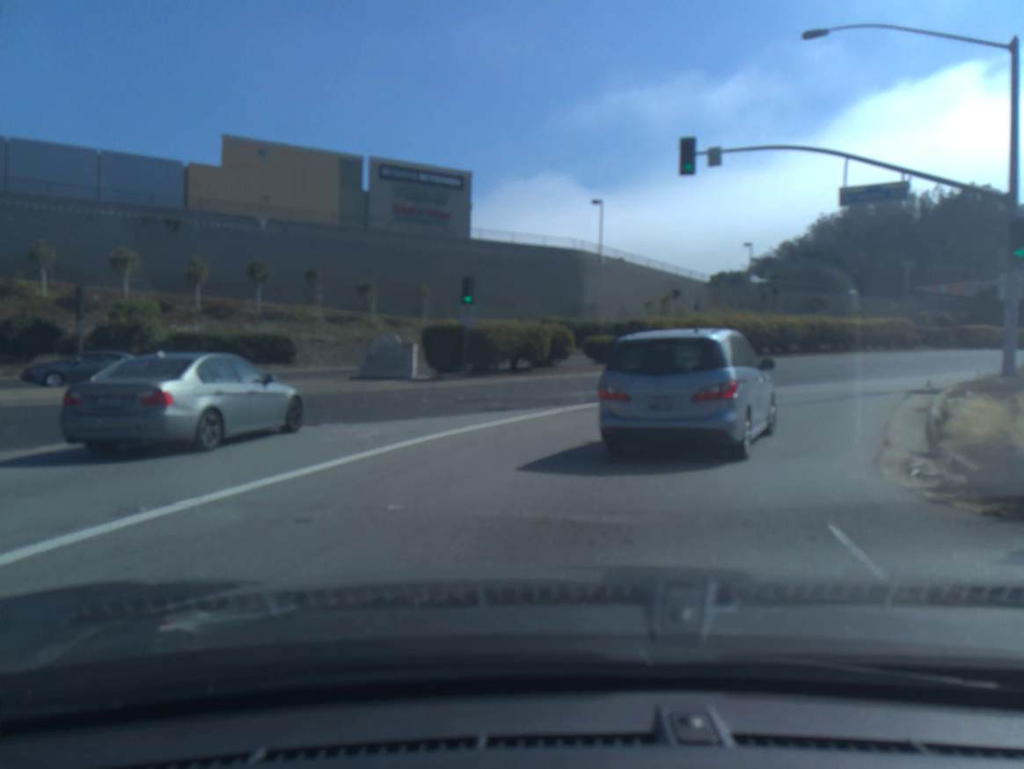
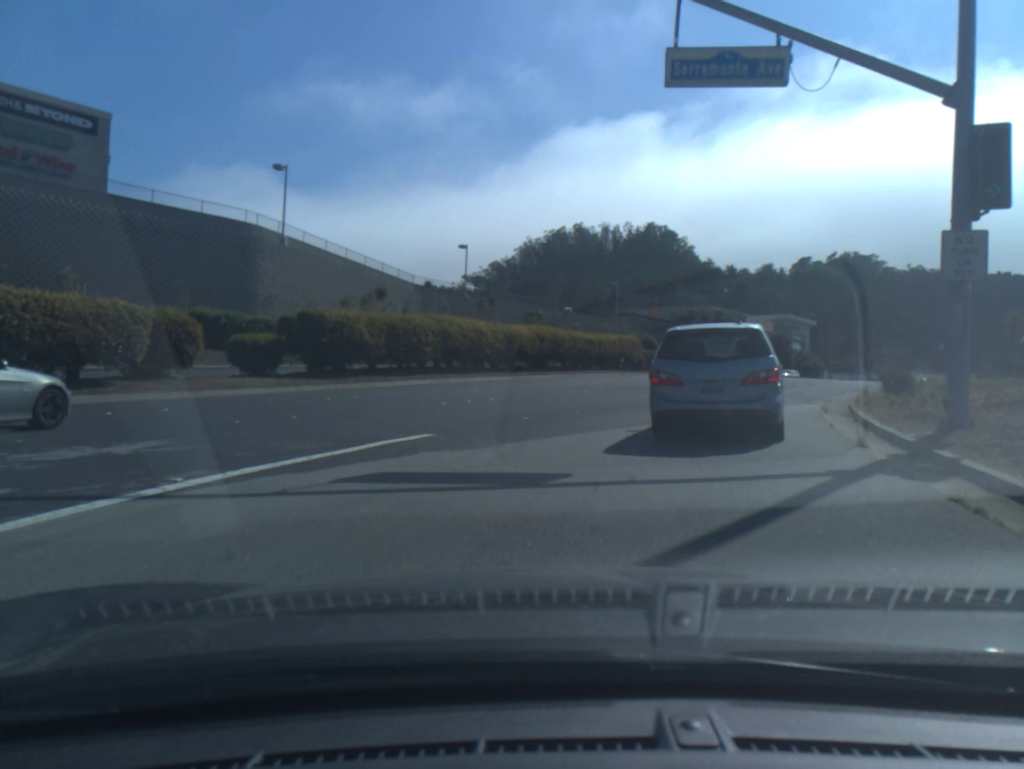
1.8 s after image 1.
(+2.4, +12.9) m; +20°
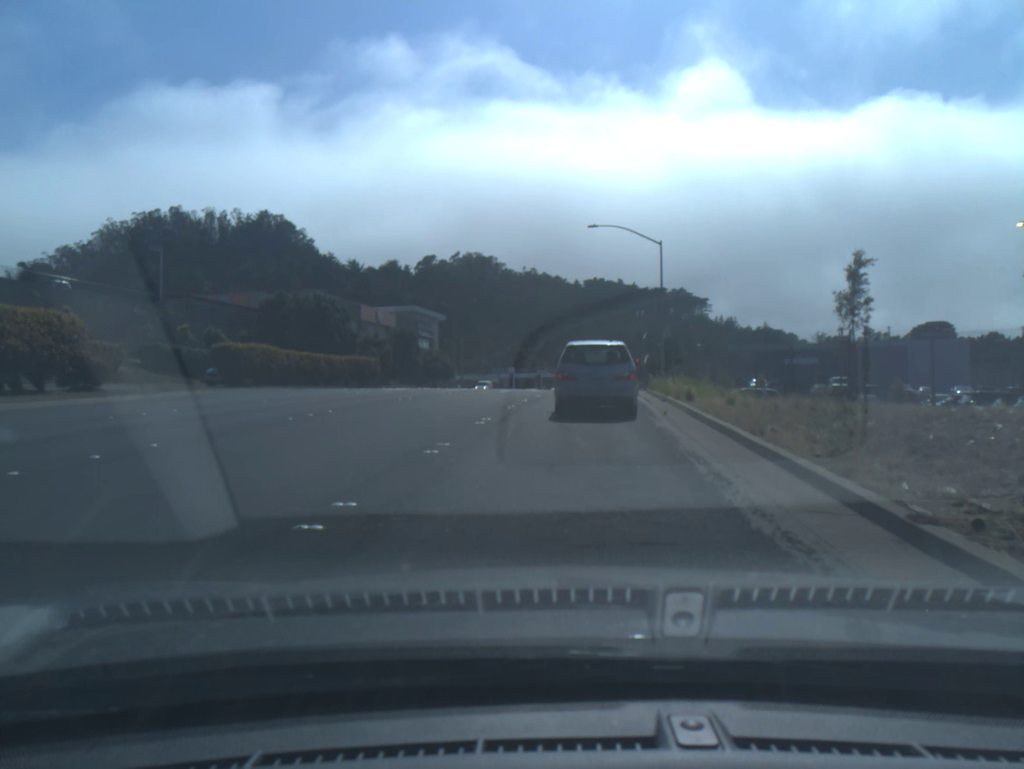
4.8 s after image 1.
(+8.1, +28.4) m; +25°
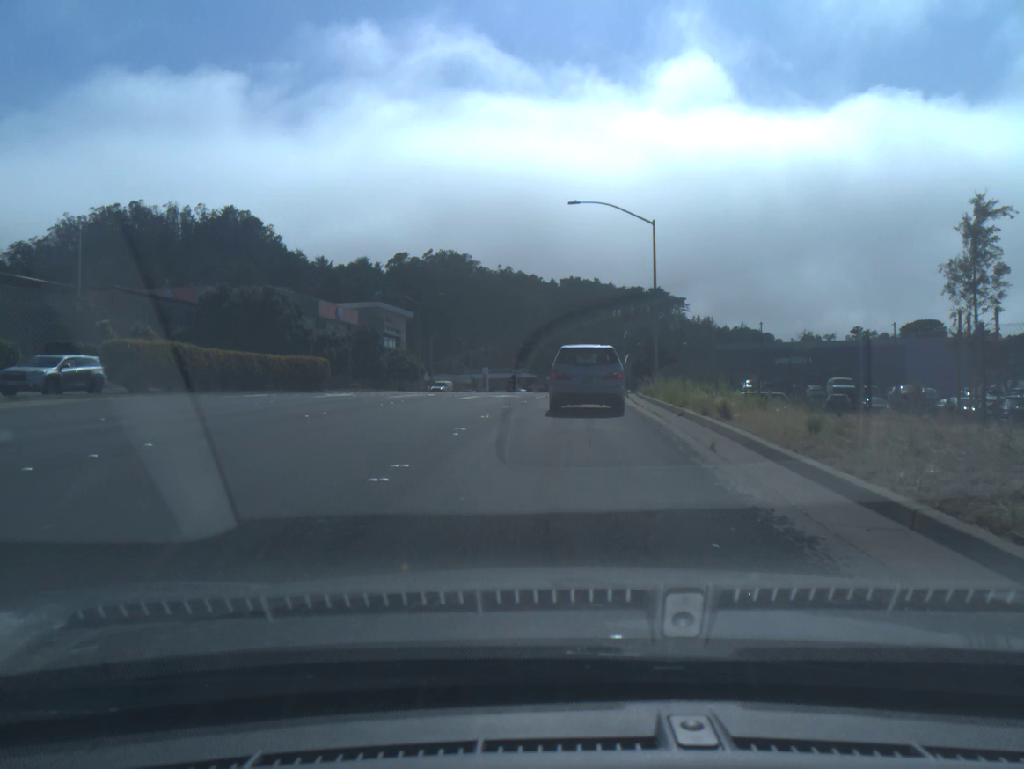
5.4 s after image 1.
(+0.1, +6.9) m; +2°
